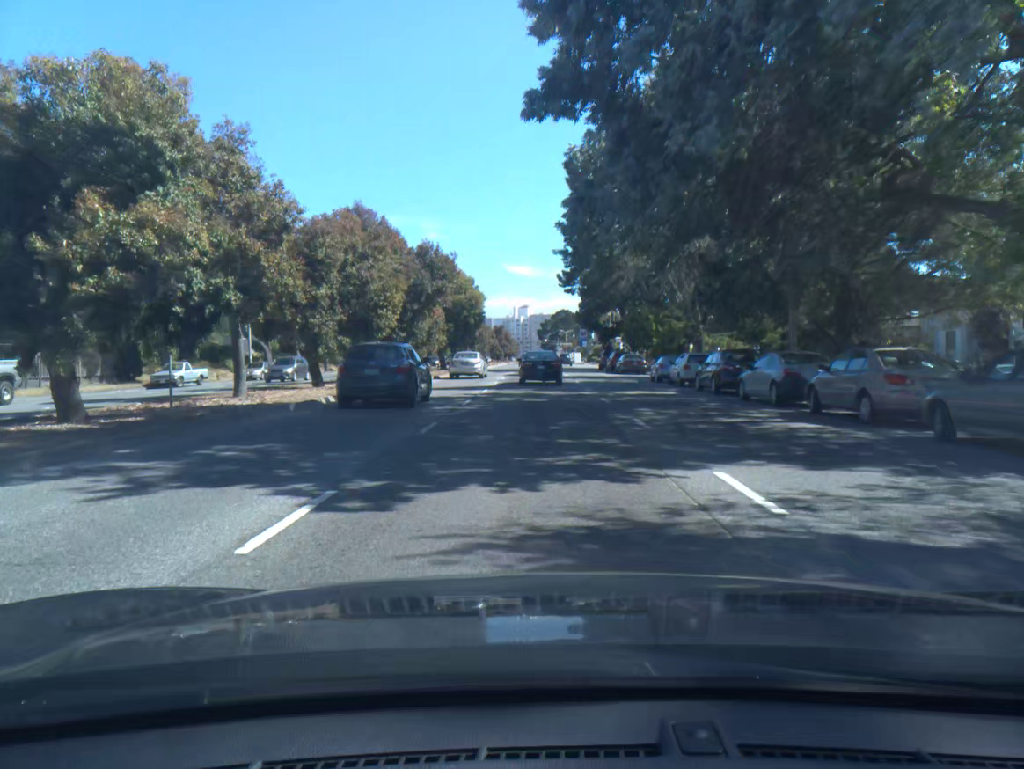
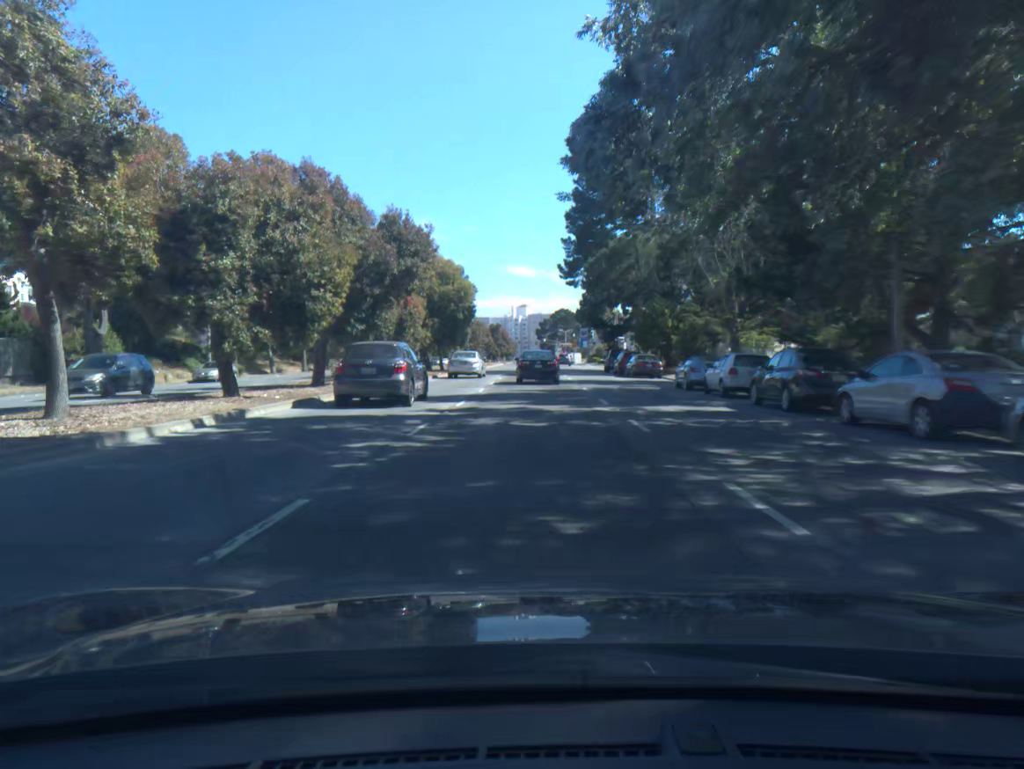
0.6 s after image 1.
(0.0, +7.7) m; 0°
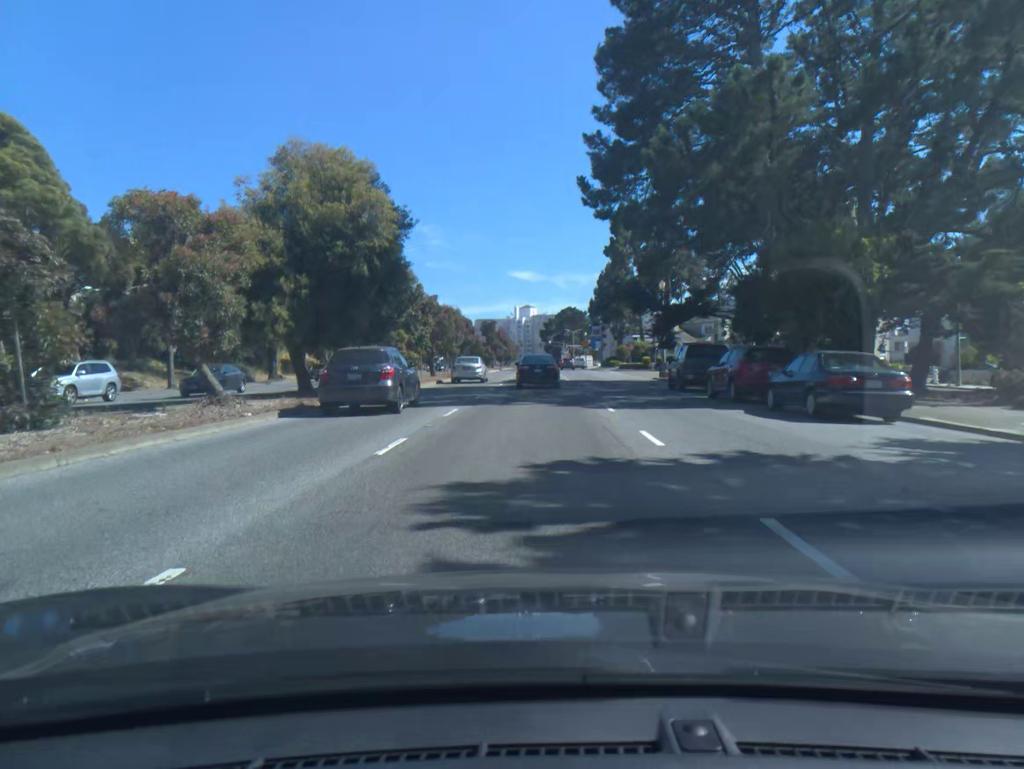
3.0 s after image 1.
(-0.1, +30.8) m; 0°
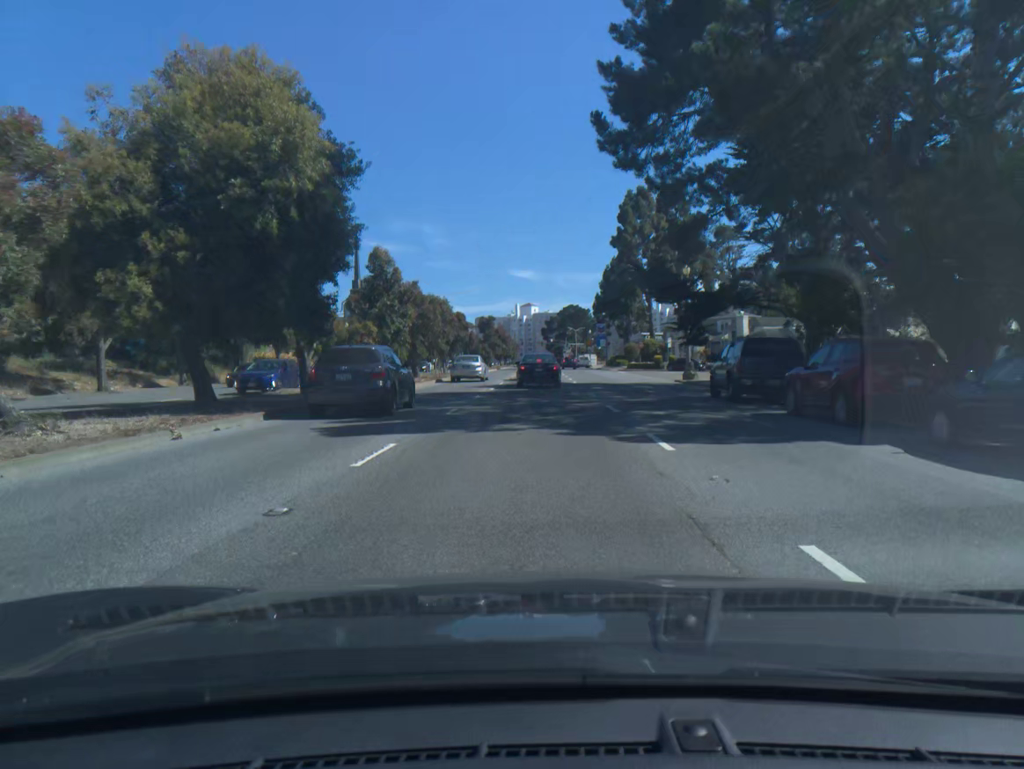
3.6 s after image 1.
(0.0, +8.0) m; 0°
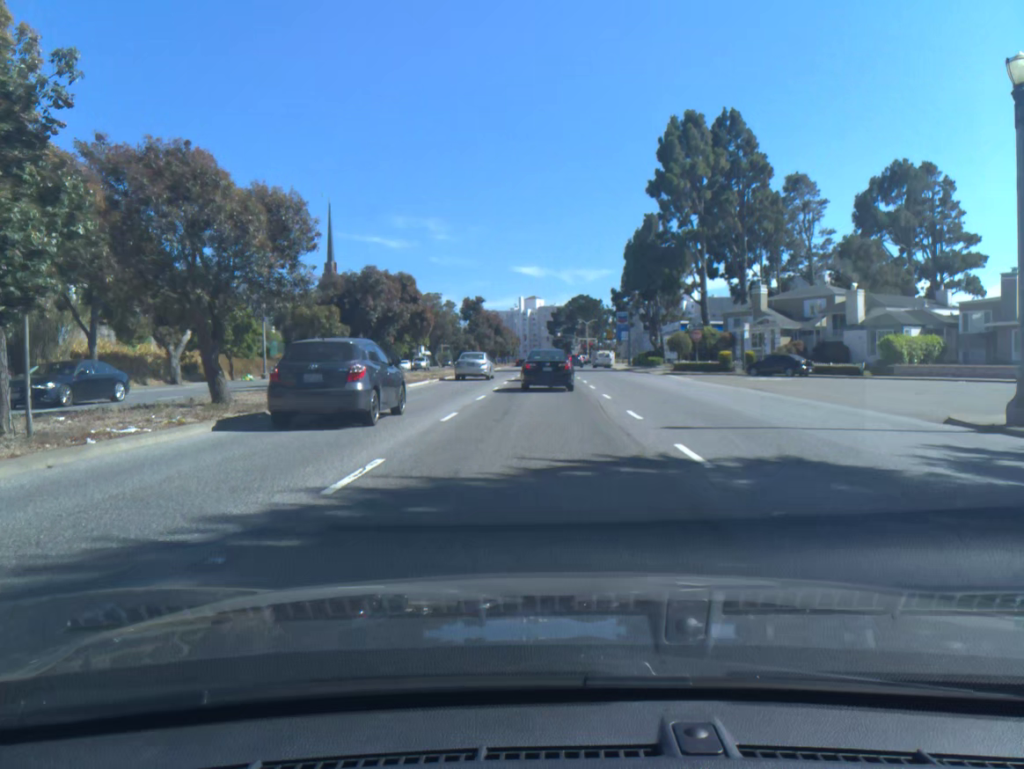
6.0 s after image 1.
(-0.1, +30.5) m; 0°
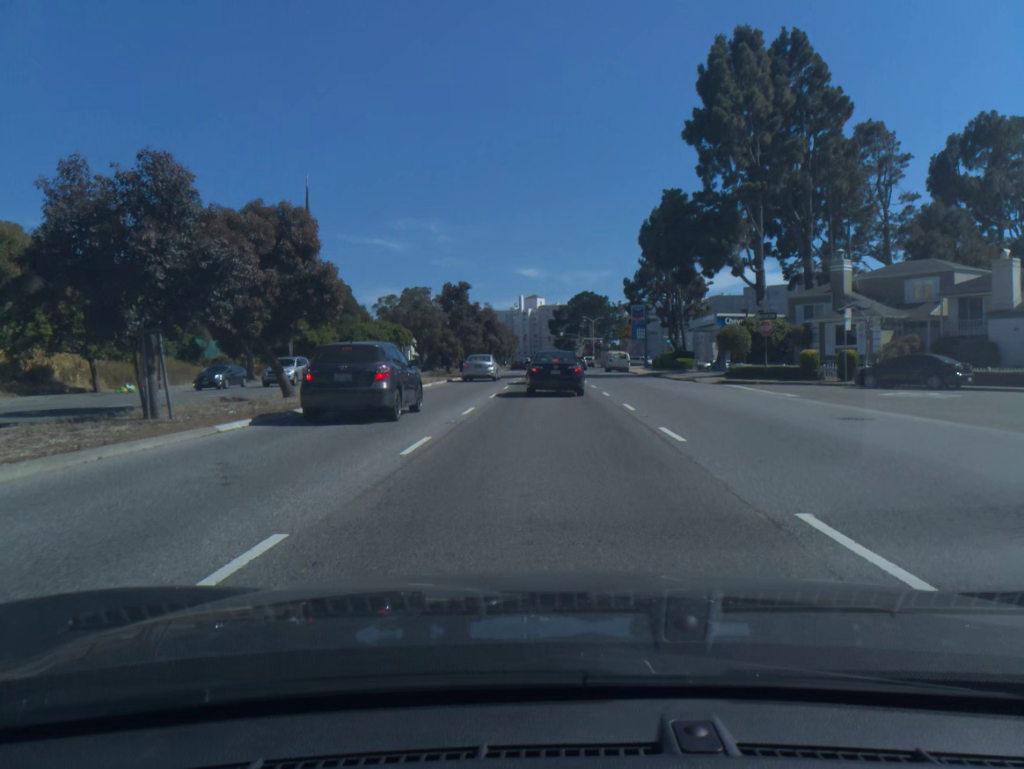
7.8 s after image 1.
(0.0, +18.9) m; 0°
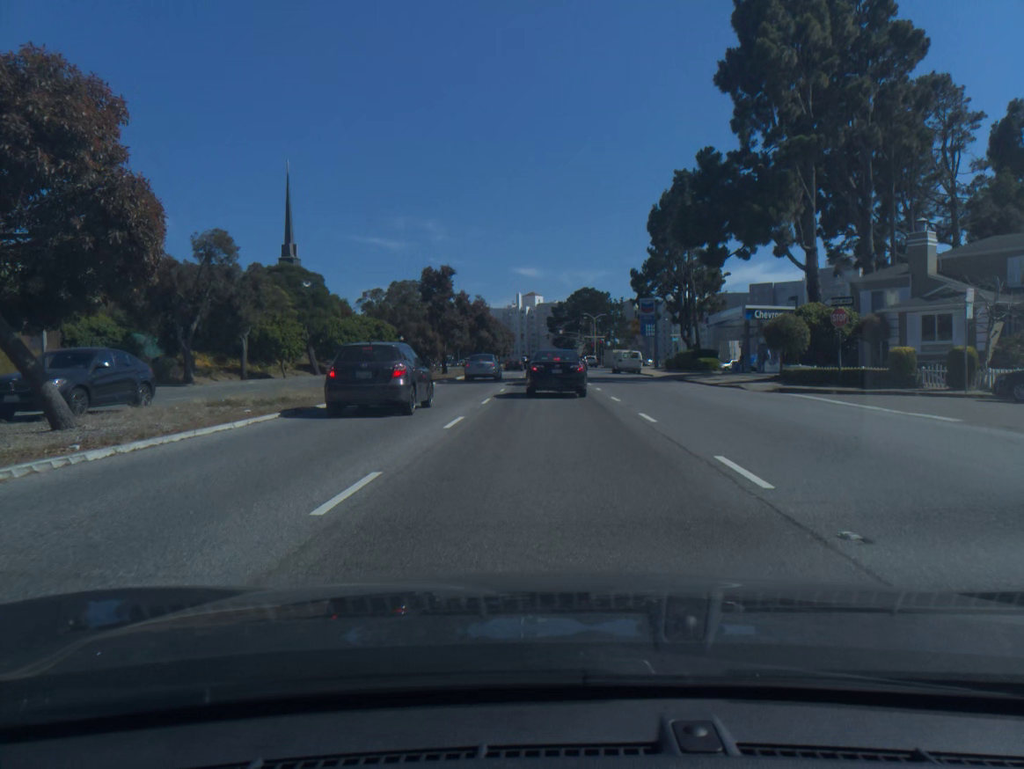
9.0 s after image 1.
(0.0, +10.9) m; 0°
